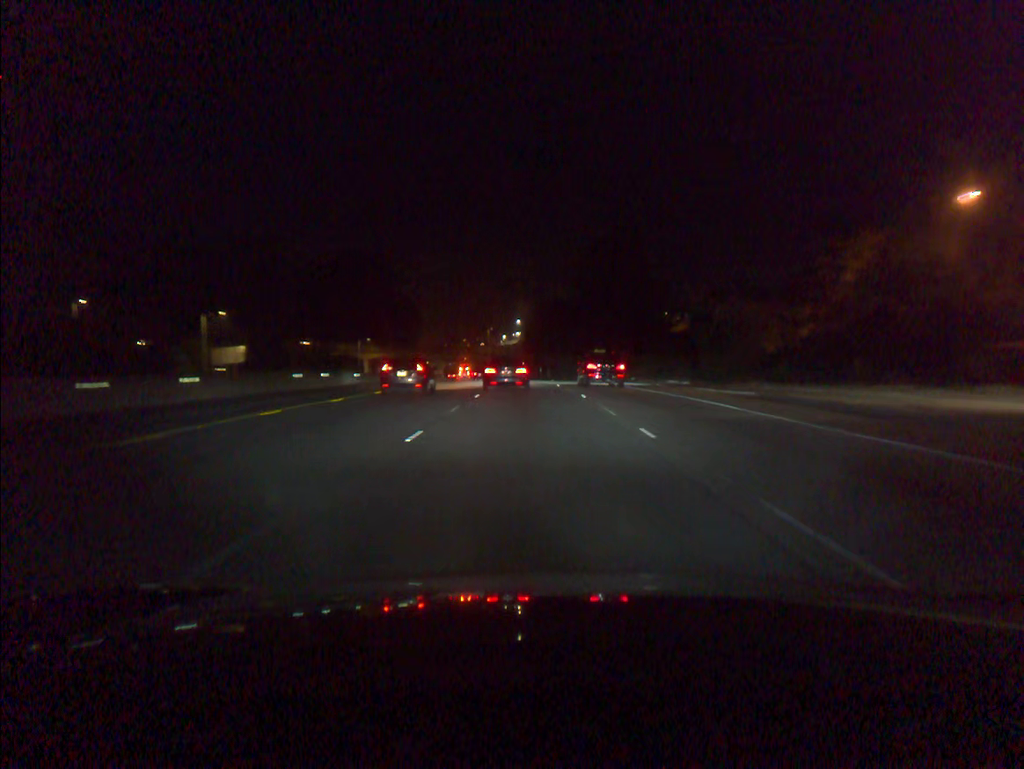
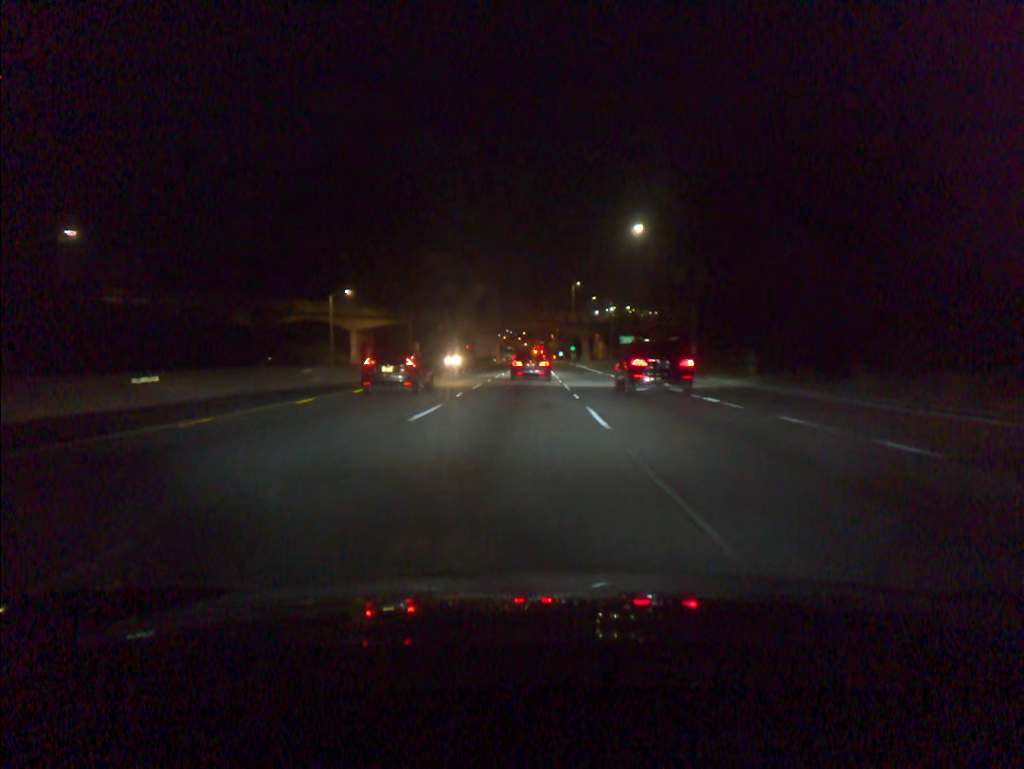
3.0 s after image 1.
(-3.6, +85.3) m; -7°
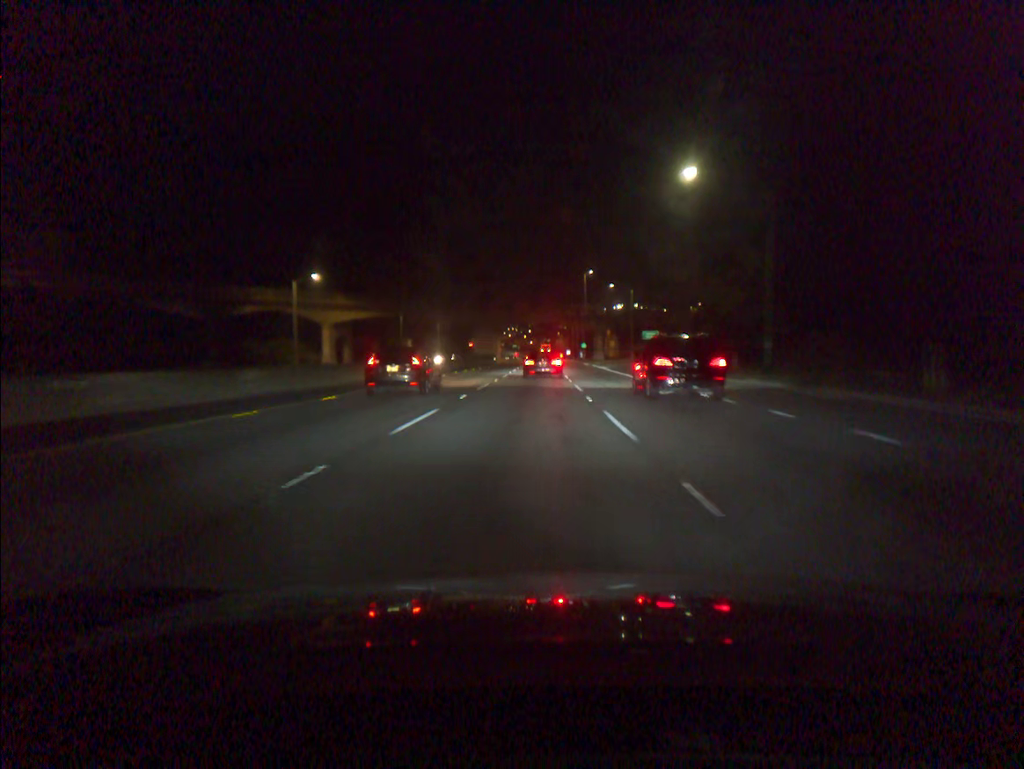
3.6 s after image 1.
(-0.1, +16.9) m; -1°
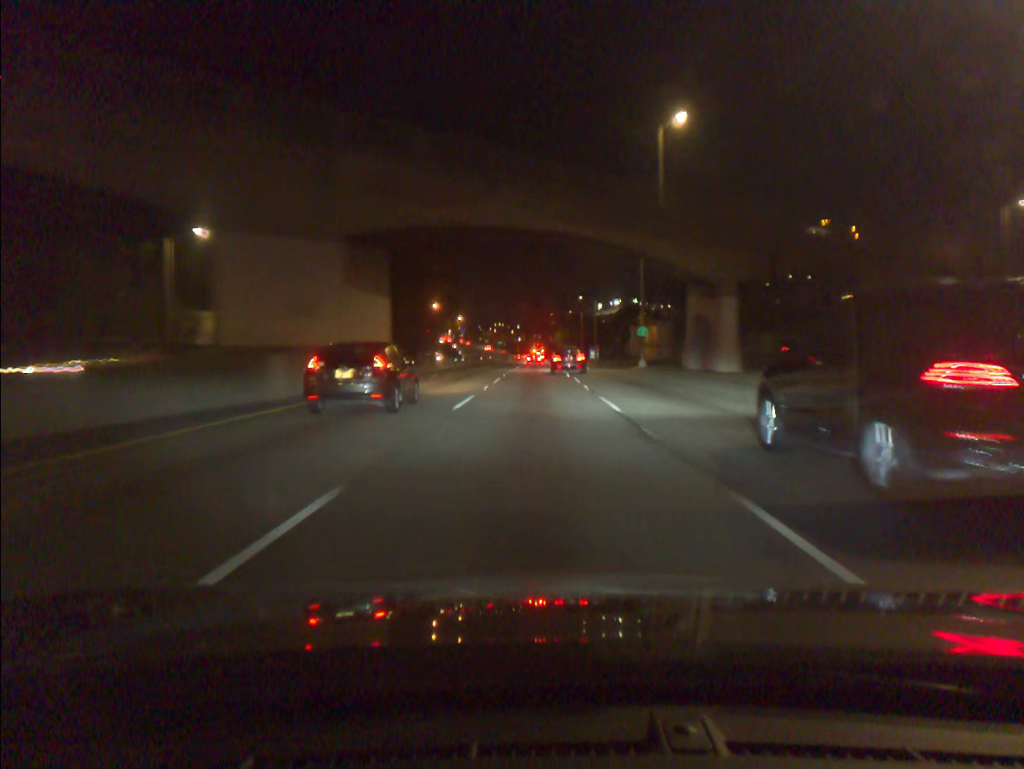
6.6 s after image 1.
(+0.6, +84.0) m; +1°
